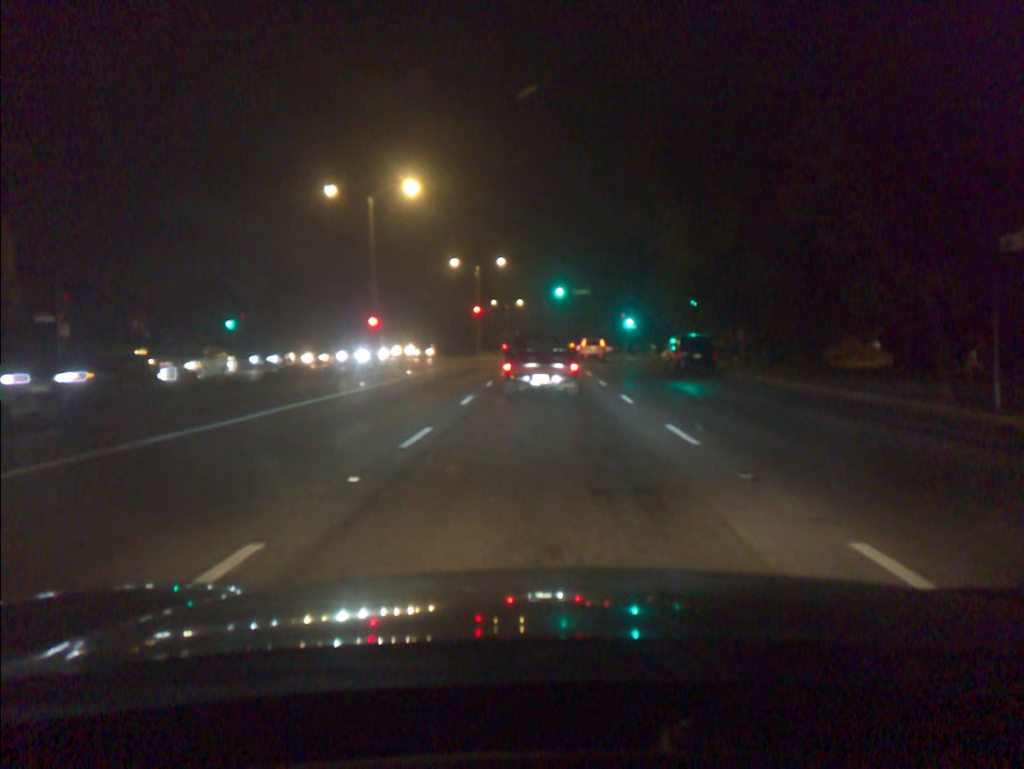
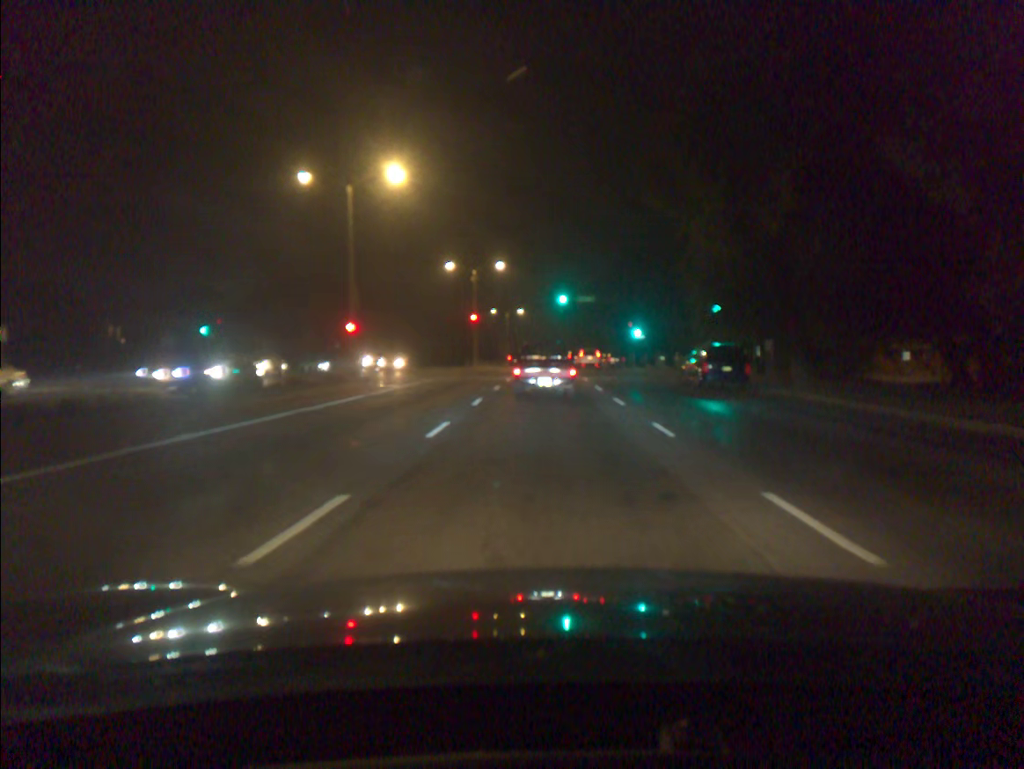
(0.0, +5.2) m; 0°
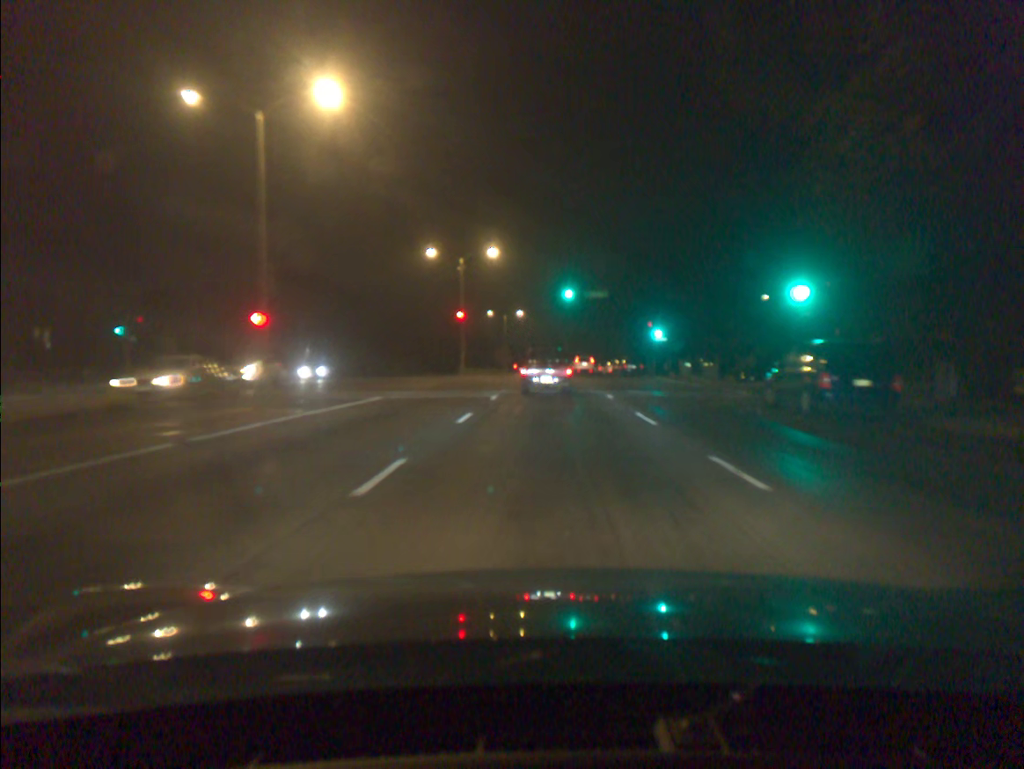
(0.0, +11.9) m; 0°
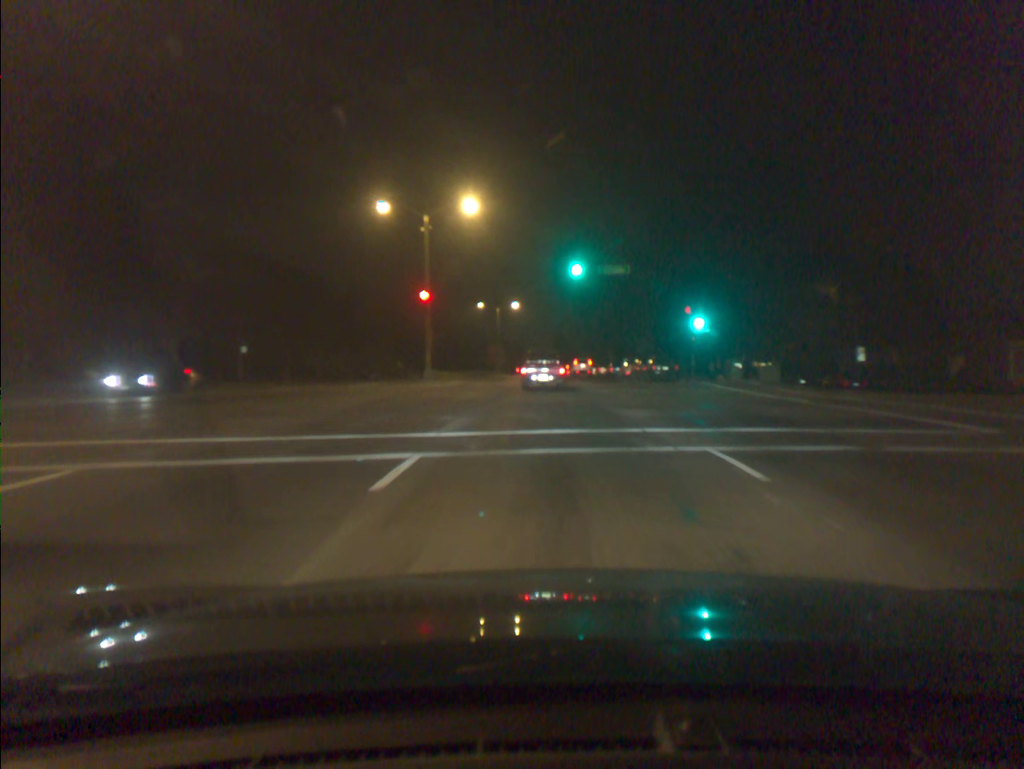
(0.0, +16.2) m; 0°
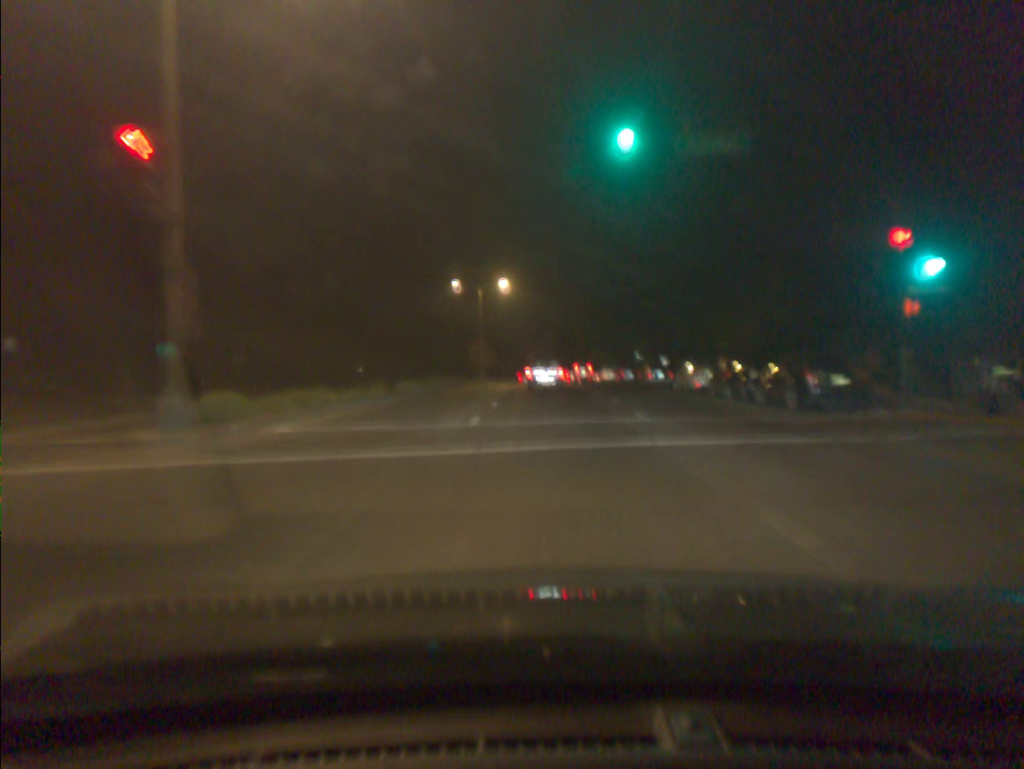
(-0.1, +26.7) m; 0°
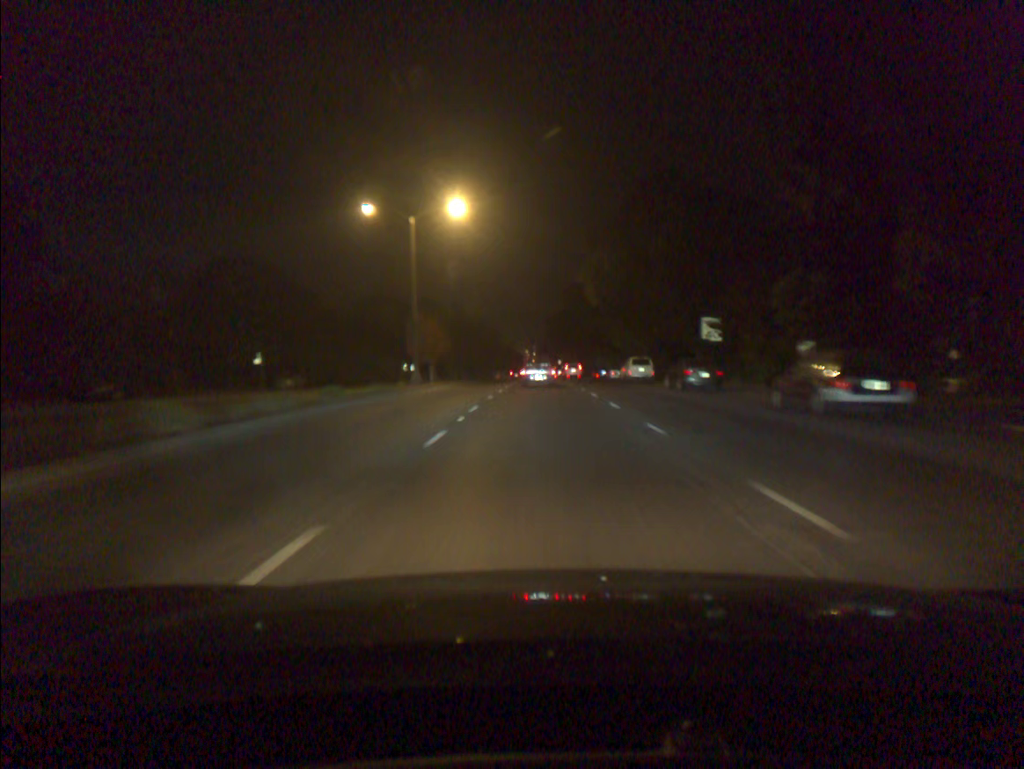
(+0.4, +32.0) m; +1°
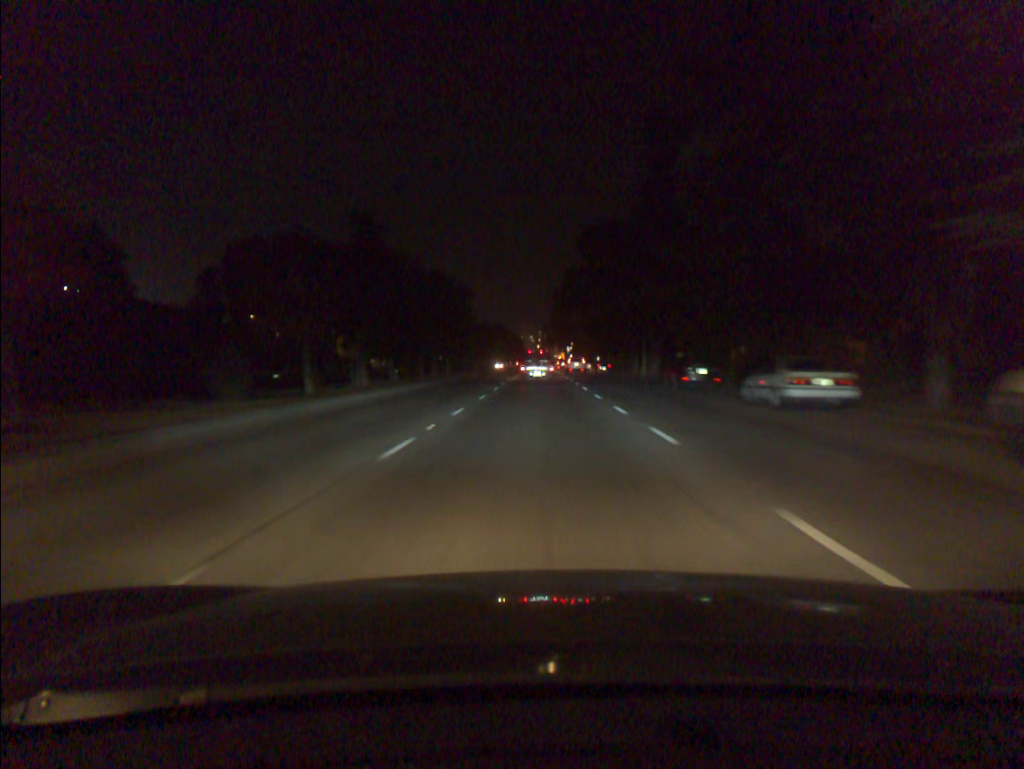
(0.0, +45.9) m; 0°
